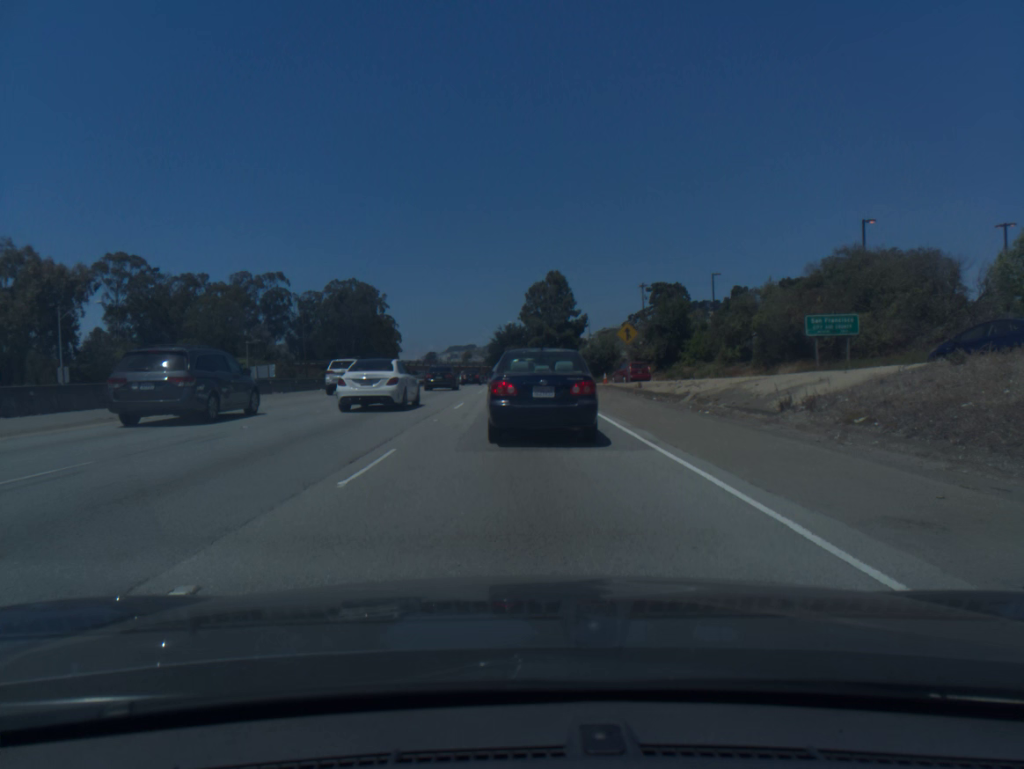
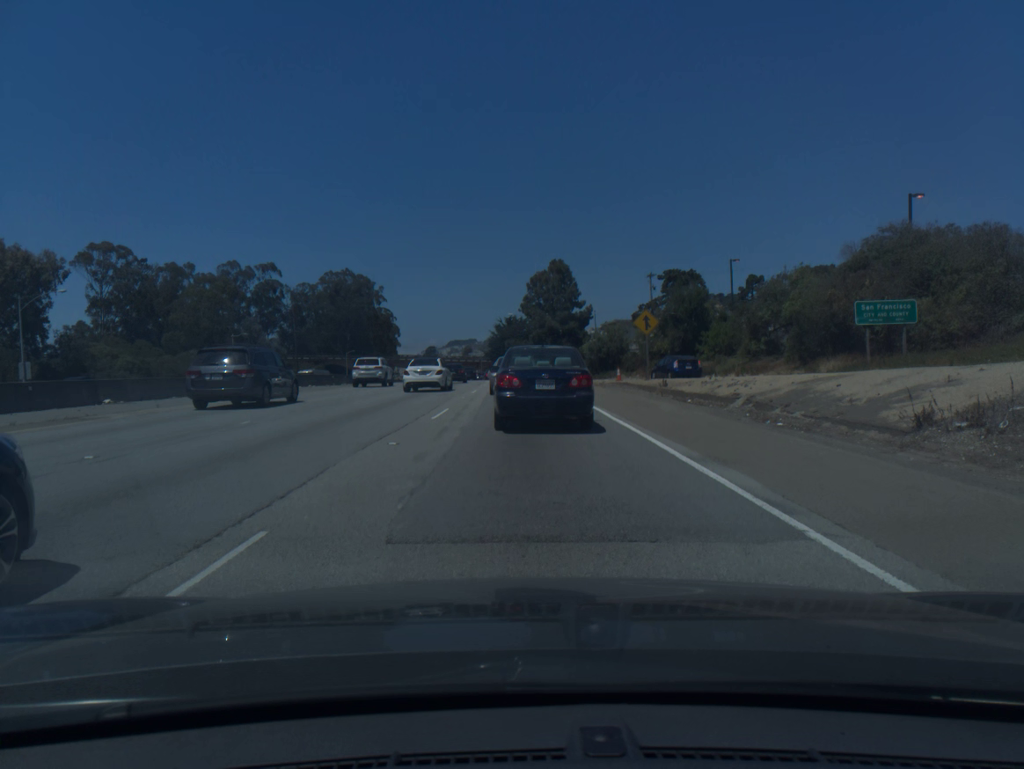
(0.0, +5.7) m; 0°
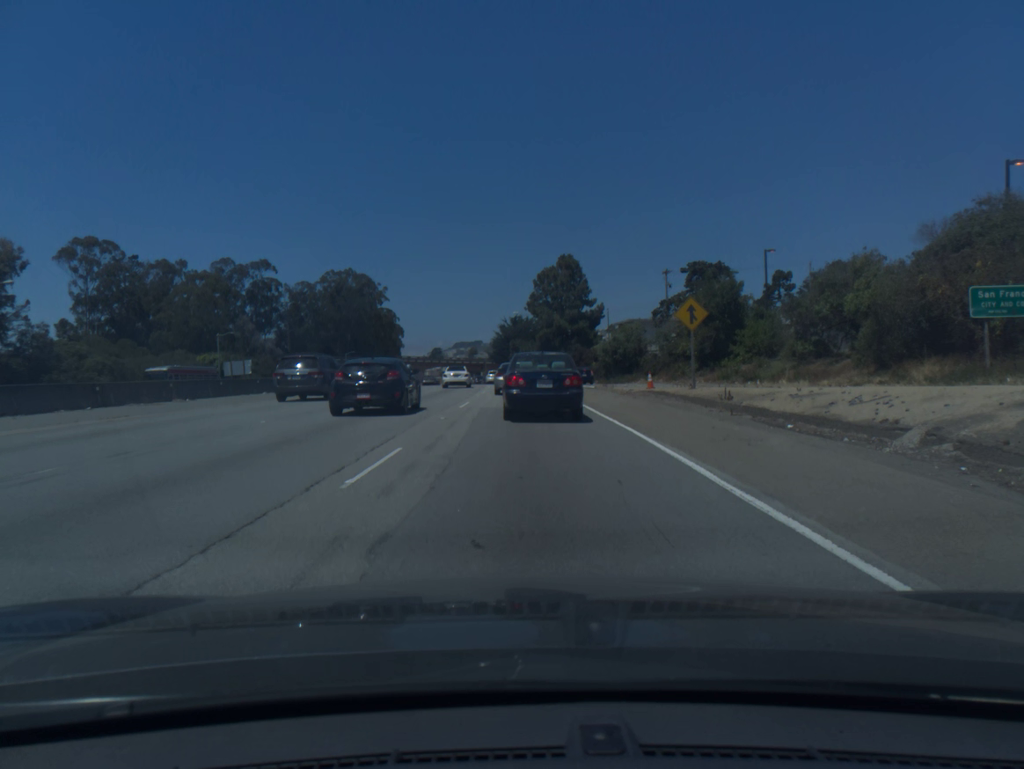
(-0.1, +8.7) m; -1°
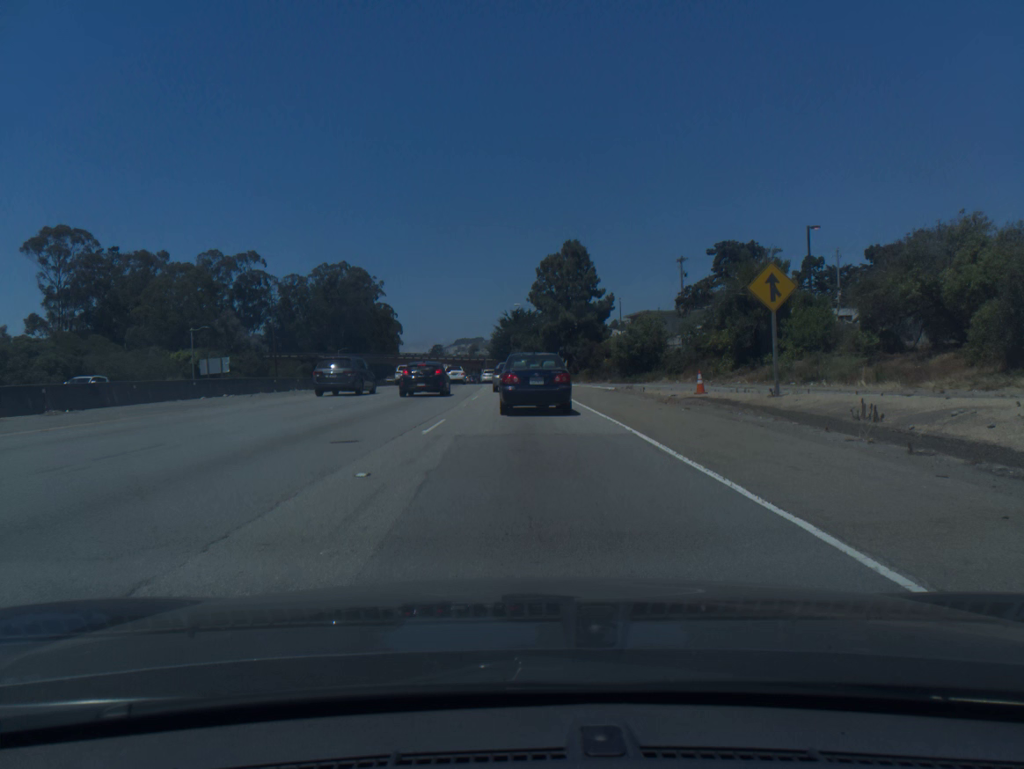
(0.0, +8.8) m; 0°
